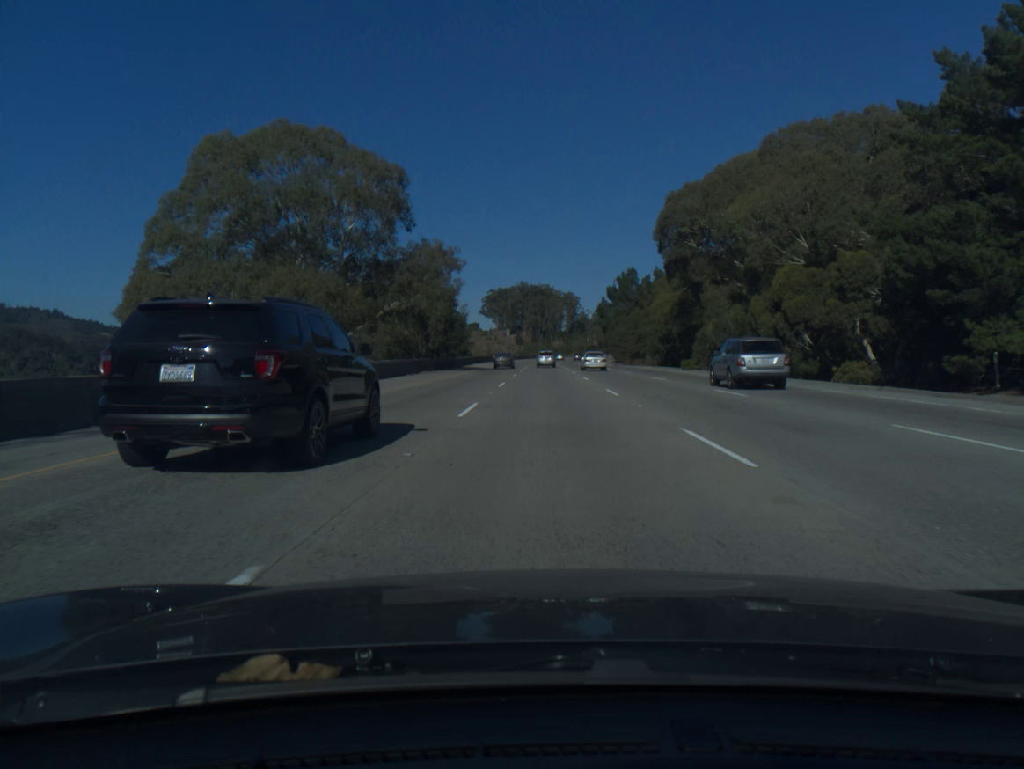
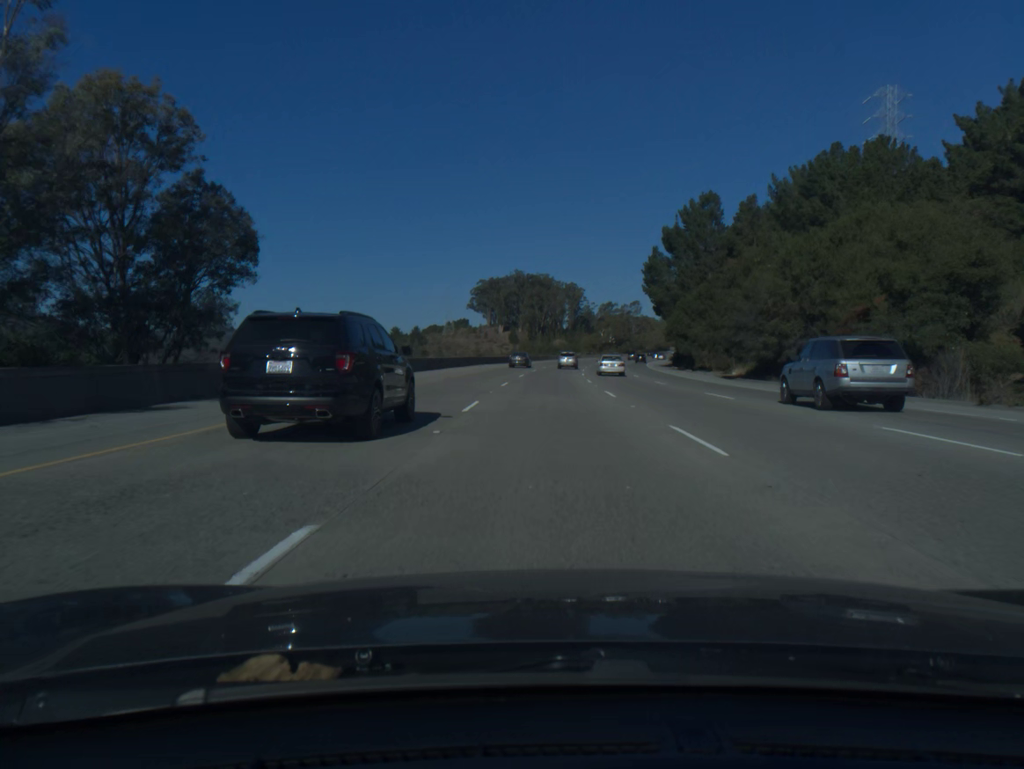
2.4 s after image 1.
(0.0, +86.7) m; 0°
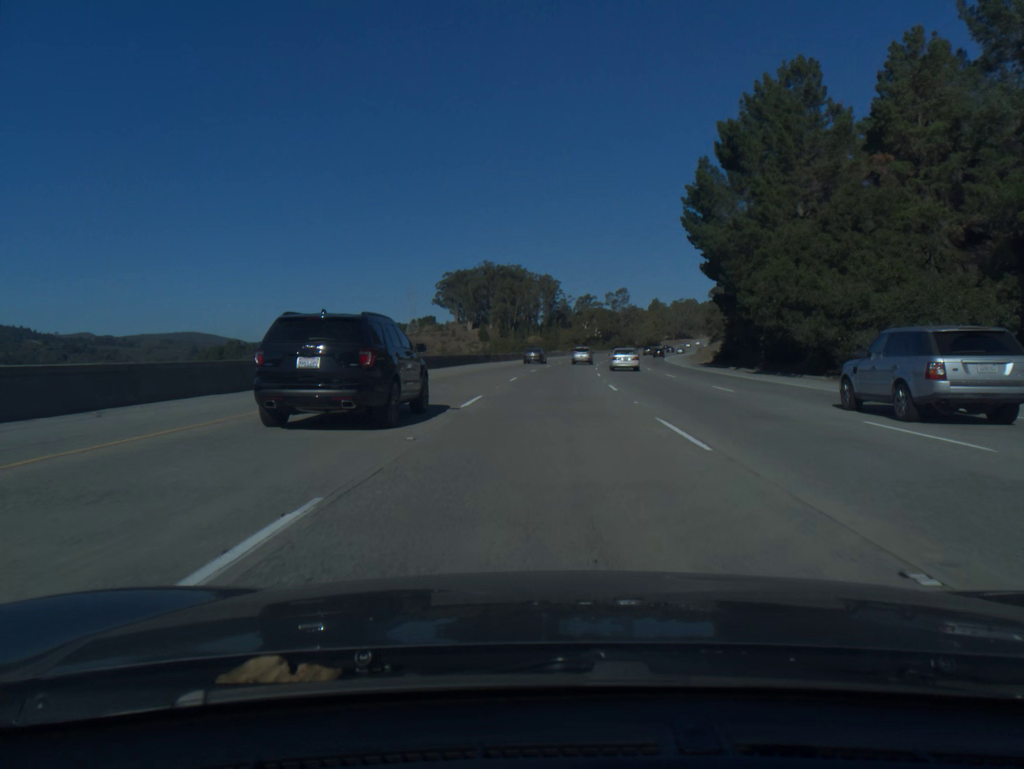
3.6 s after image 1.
(+0.4, +43.4) m; +2°
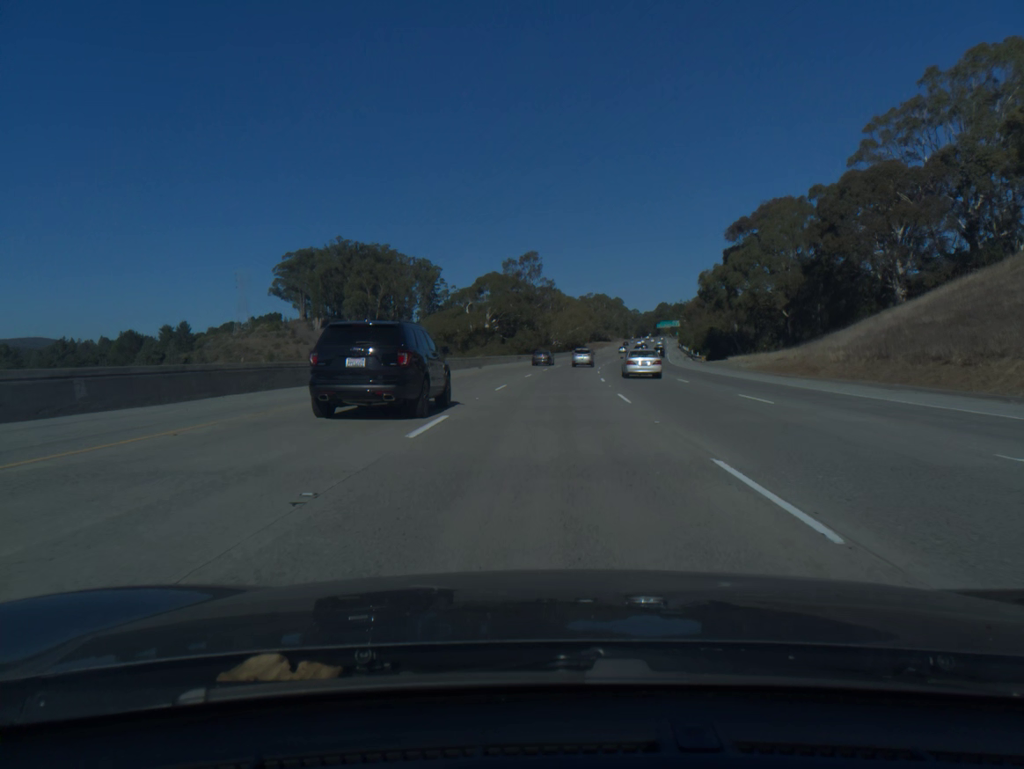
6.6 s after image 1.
(+7.4, +107.4) m; +8°
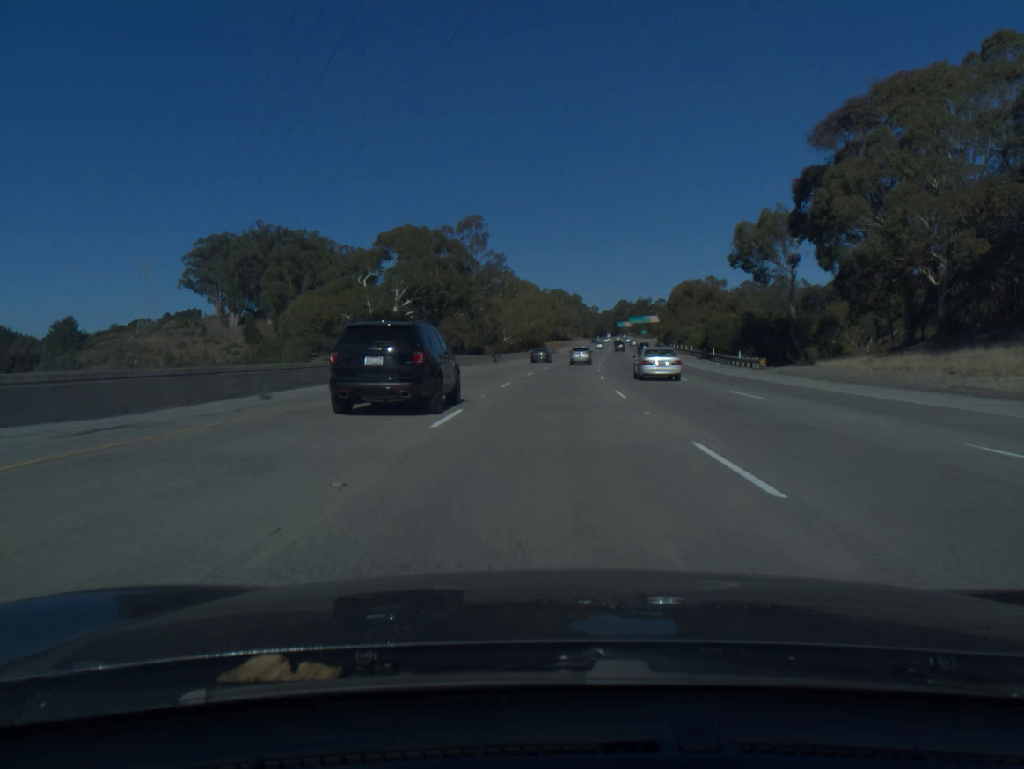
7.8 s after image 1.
(+1.2, +42.7) m; +3°
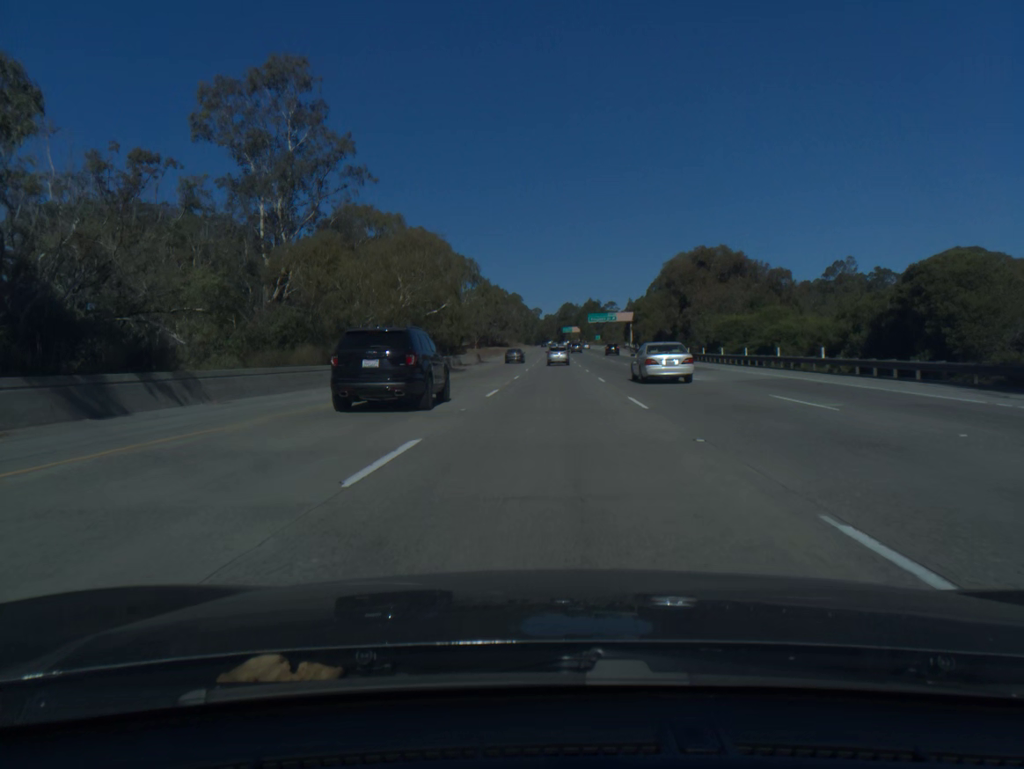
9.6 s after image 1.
(+2.8, +63.5) m; +4°
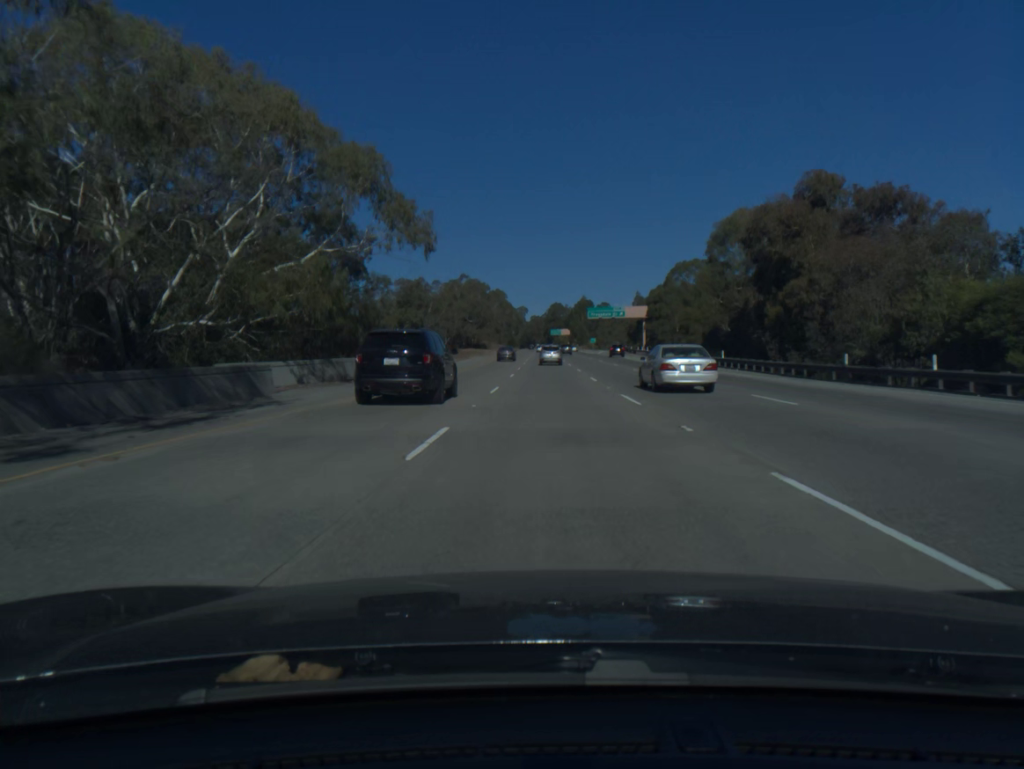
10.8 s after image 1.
(+0.4, +42.0) m; +1°
